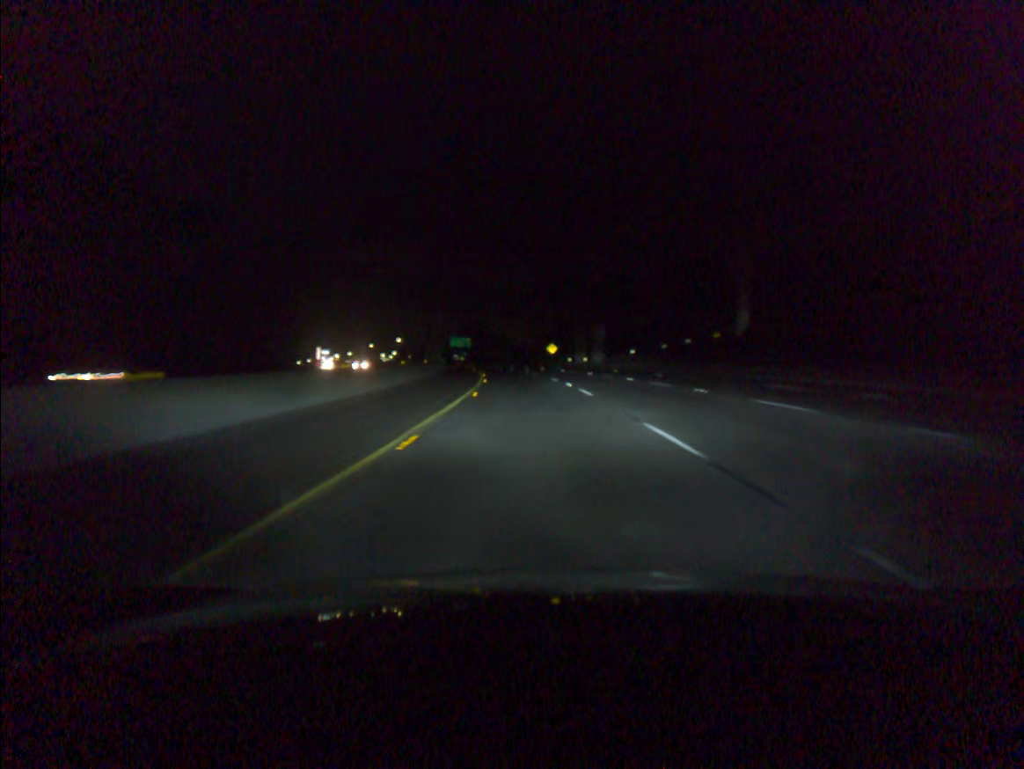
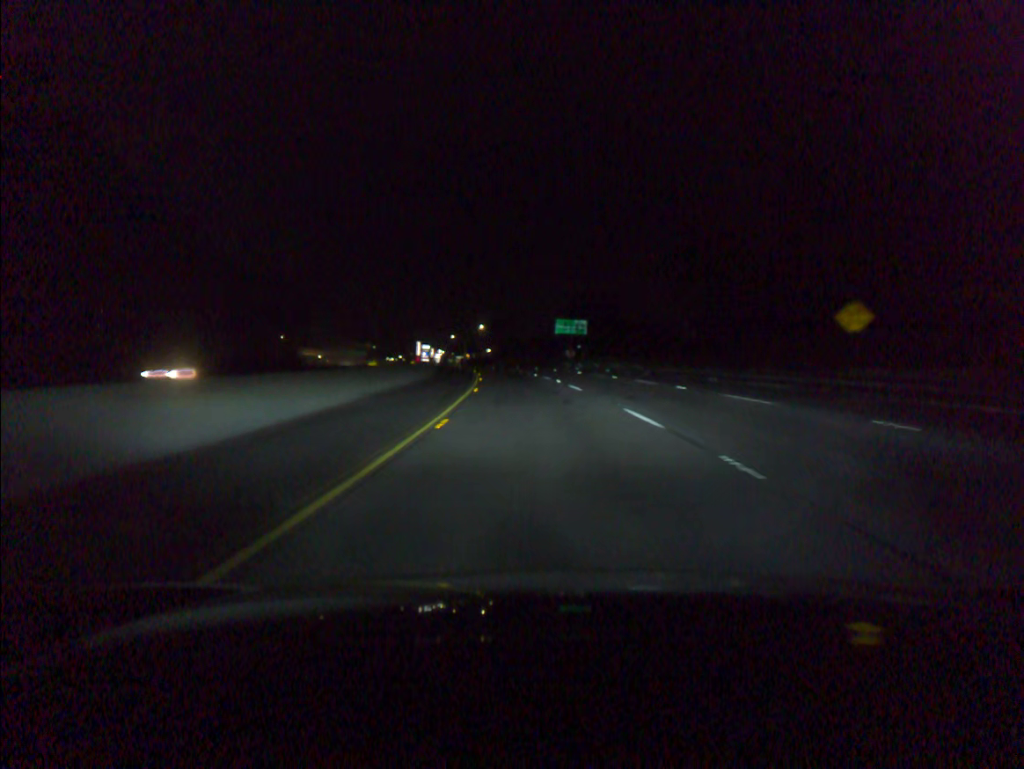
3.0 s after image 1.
(-7.8, +98.2) m; -9°
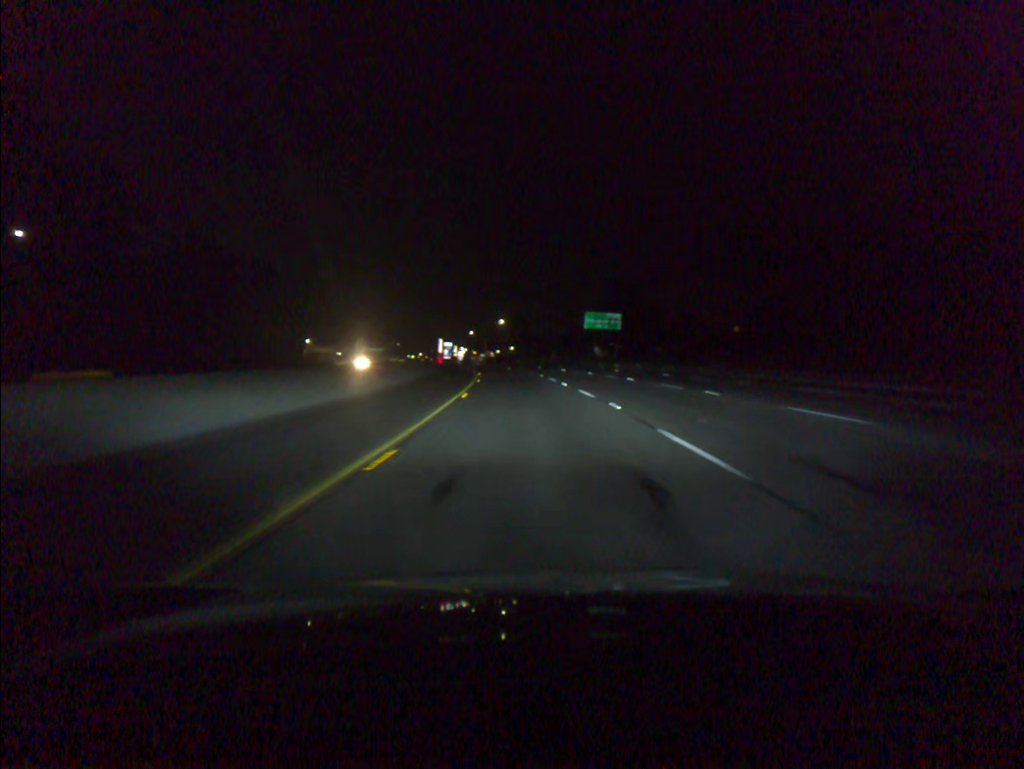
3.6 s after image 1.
(-0.3, +19.8) m; -2°
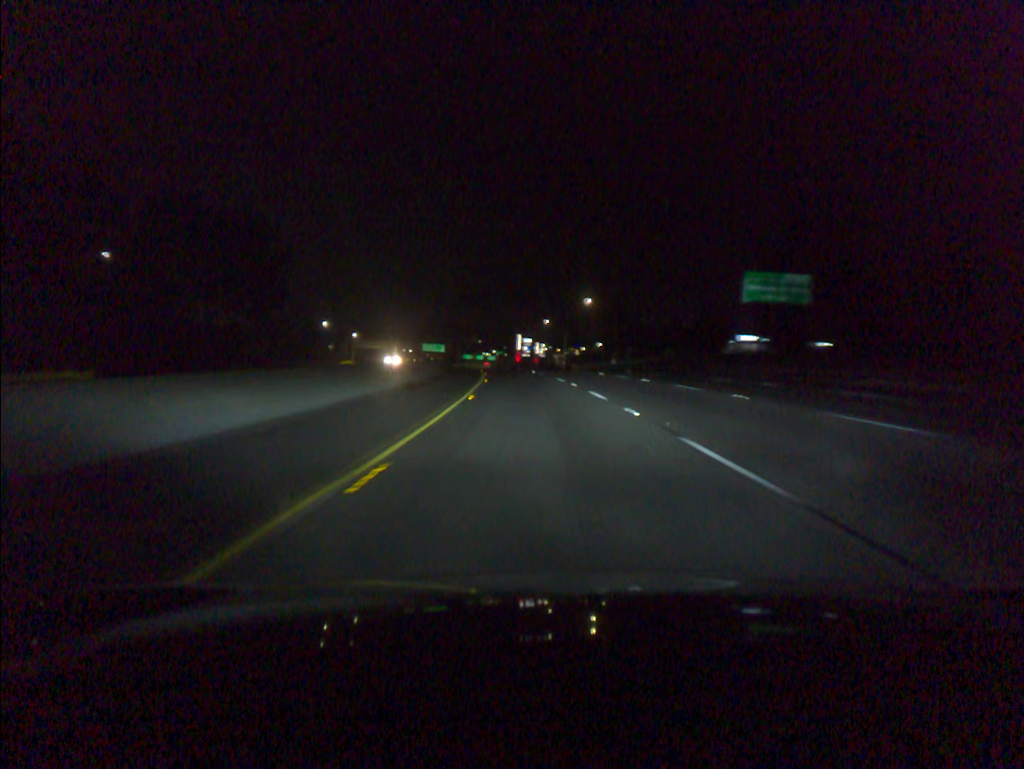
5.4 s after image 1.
(-3.3, +59.2) m; -6°
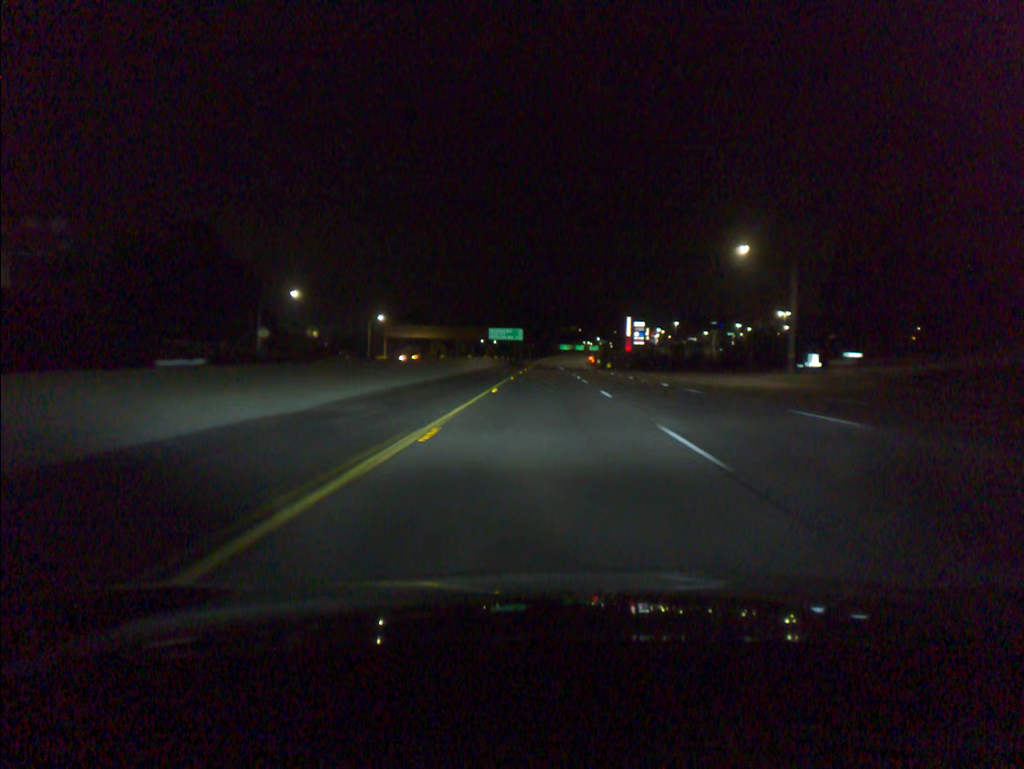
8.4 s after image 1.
(-7.3, +98.7) m; -7°
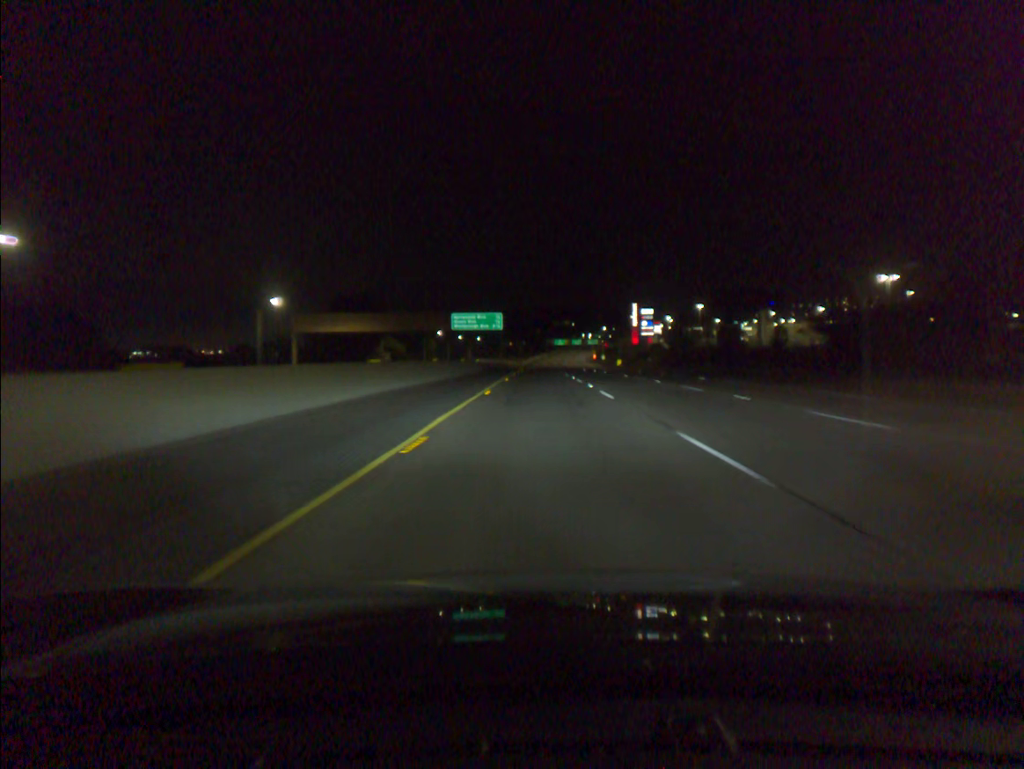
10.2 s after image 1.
(+0.1, +59.5) m; +1°
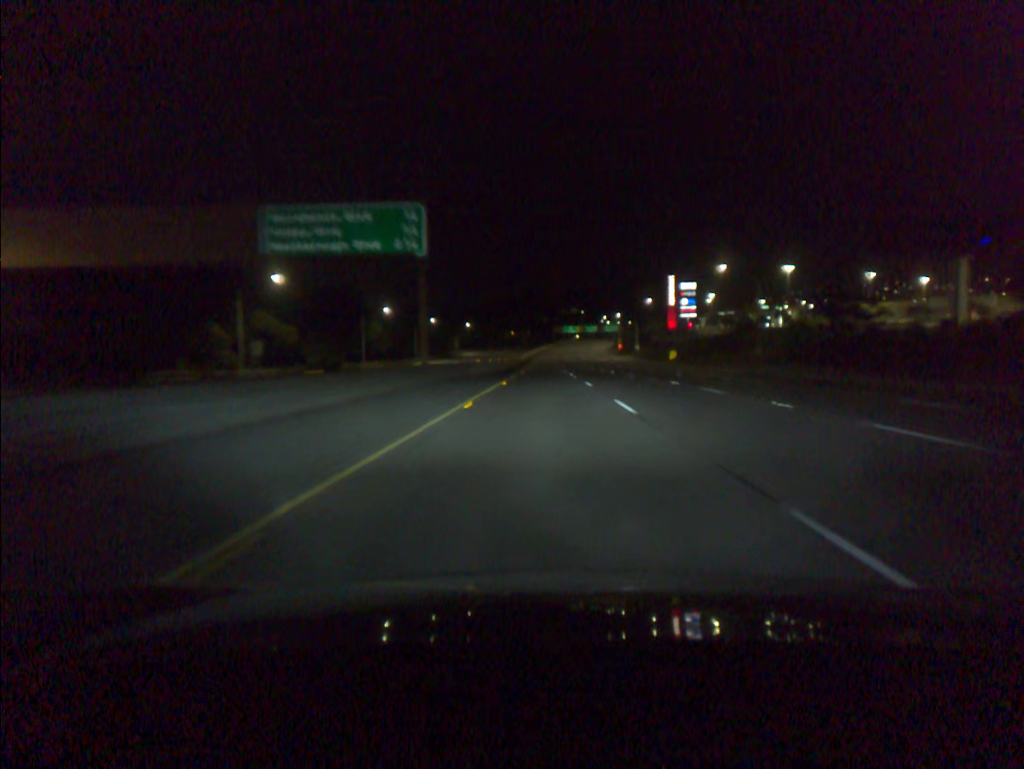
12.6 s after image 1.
(-0.3, +79.0) m; 0°
